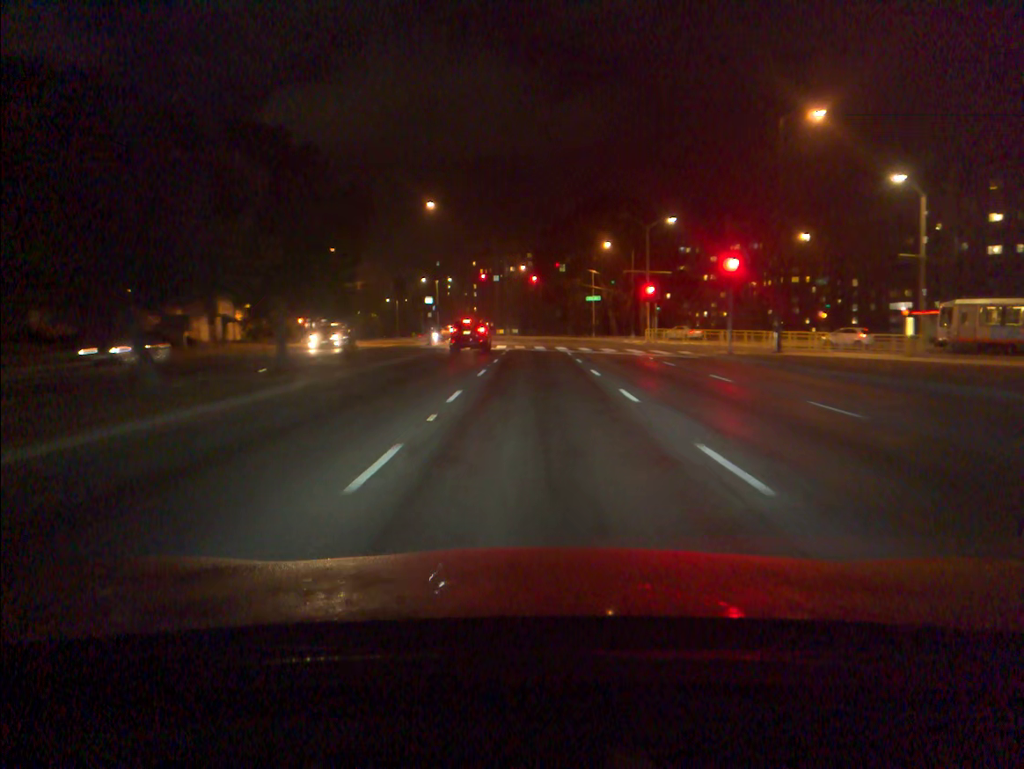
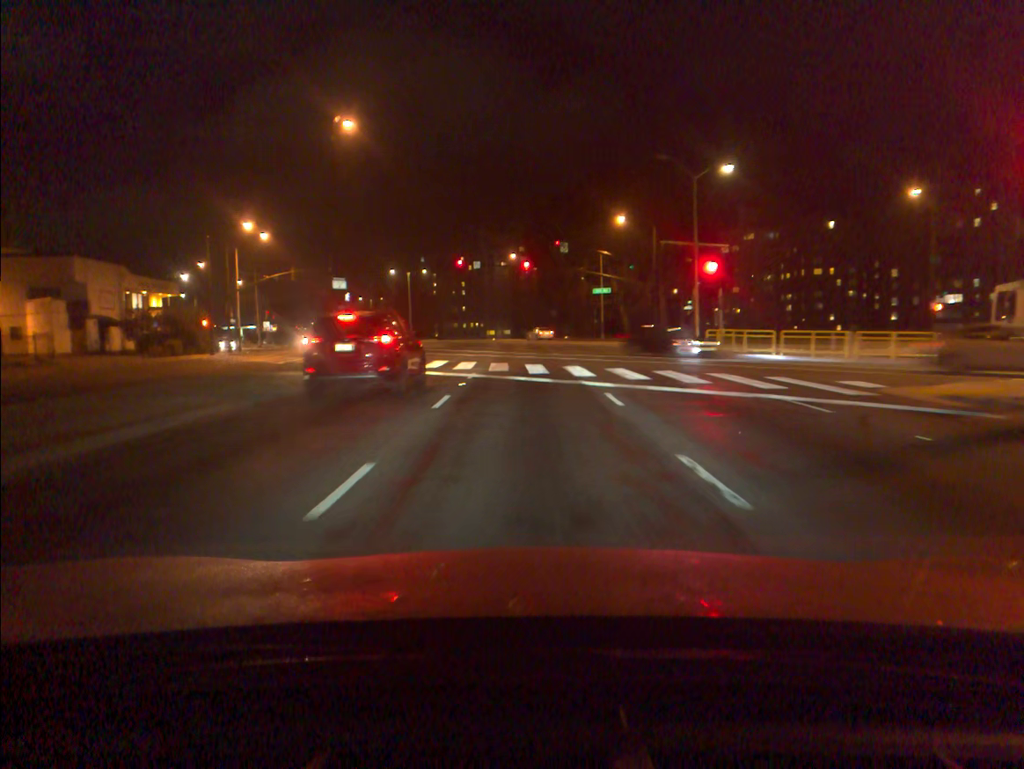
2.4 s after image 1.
(+0.2, +23.2) m; 0°
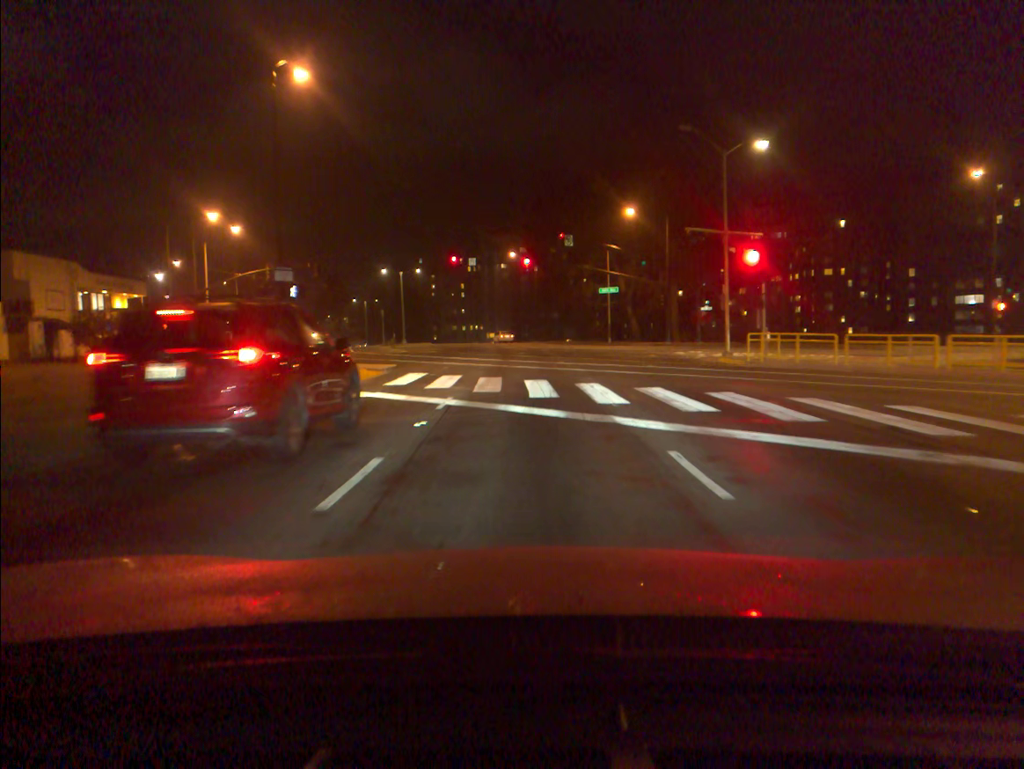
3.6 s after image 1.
(0.0, +7.2) m; 0°
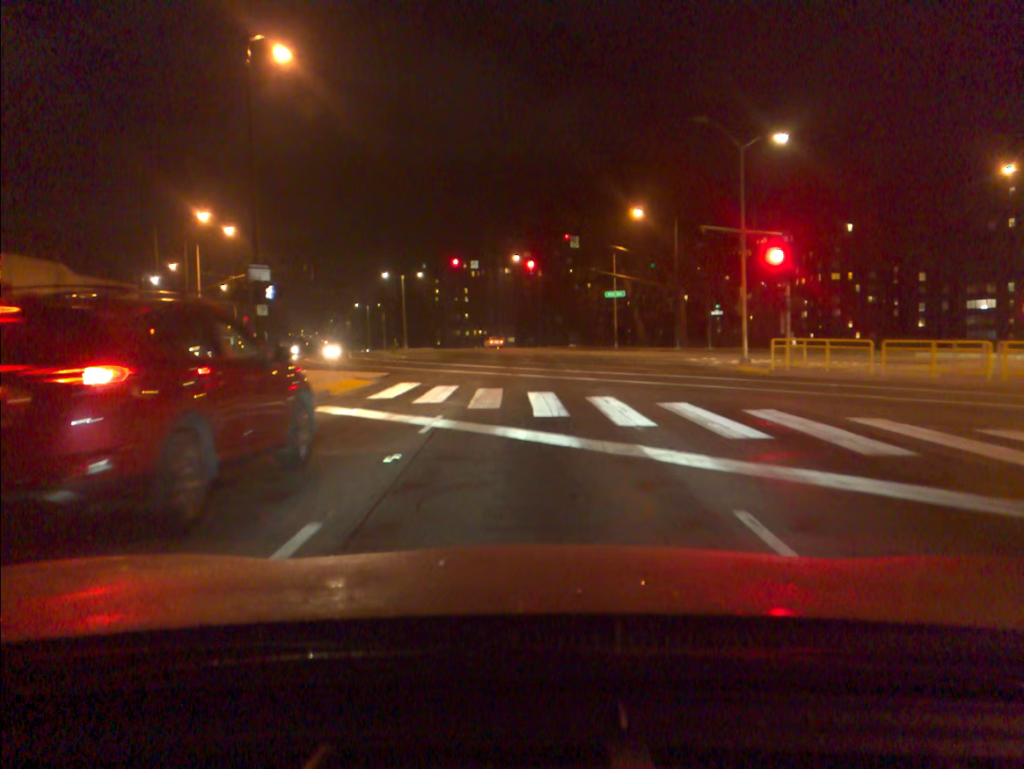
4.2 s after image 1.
(0.0, +2.7) m; 0°
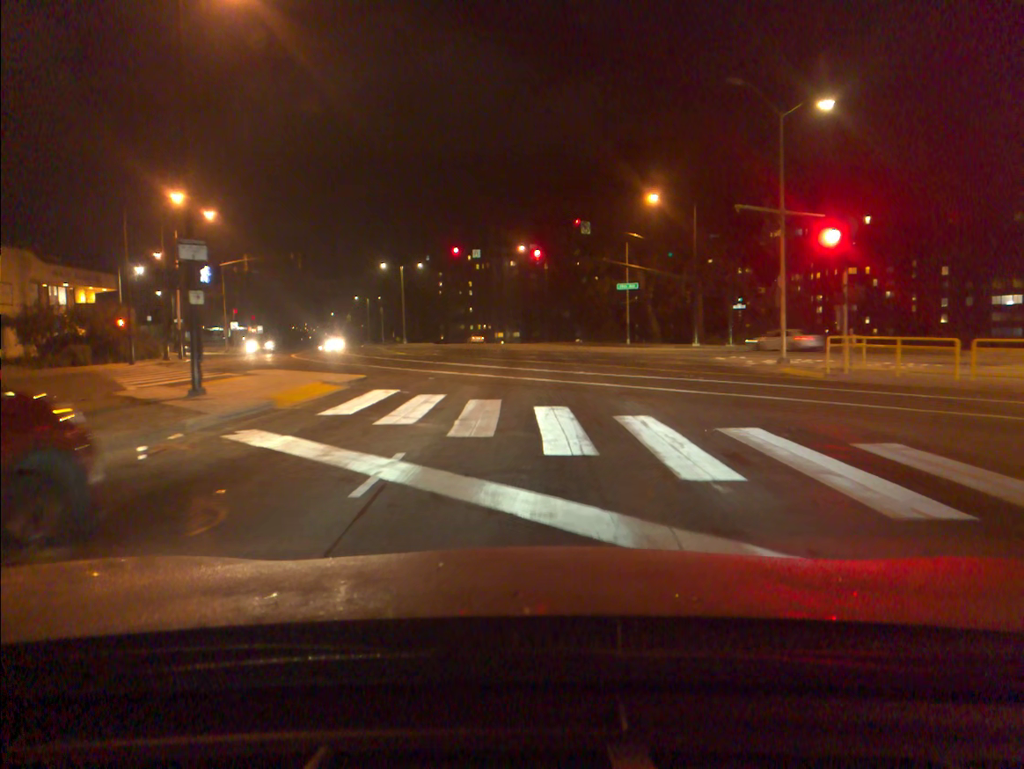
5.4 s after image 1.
(0.0, +4.5) m; -1°
